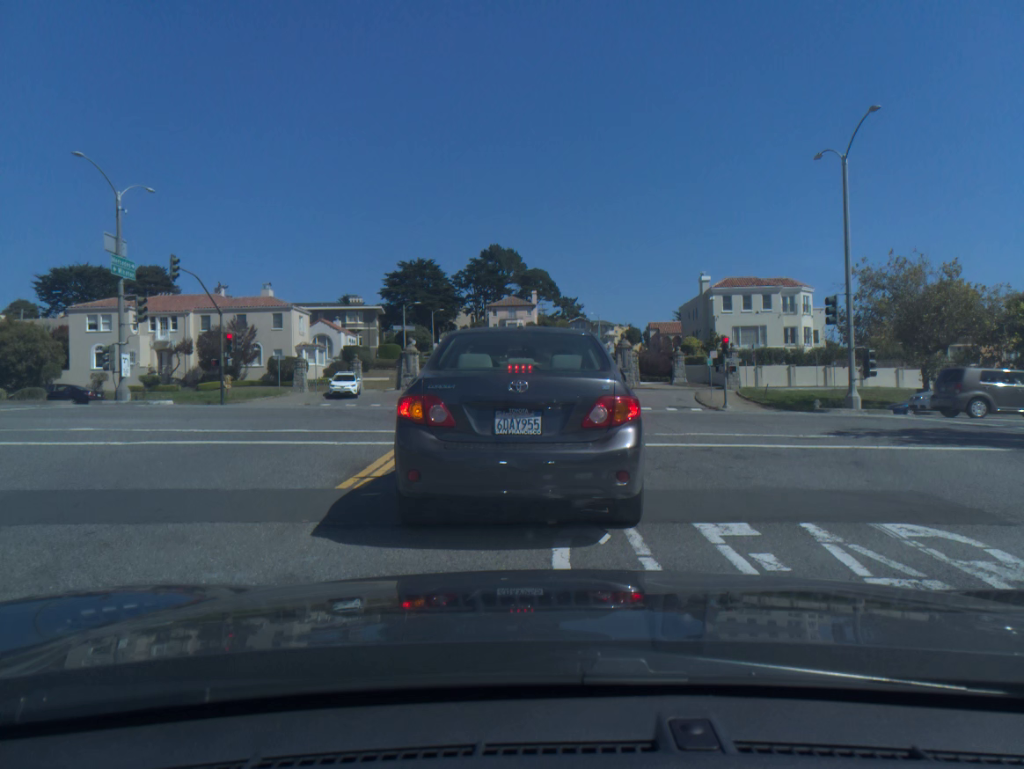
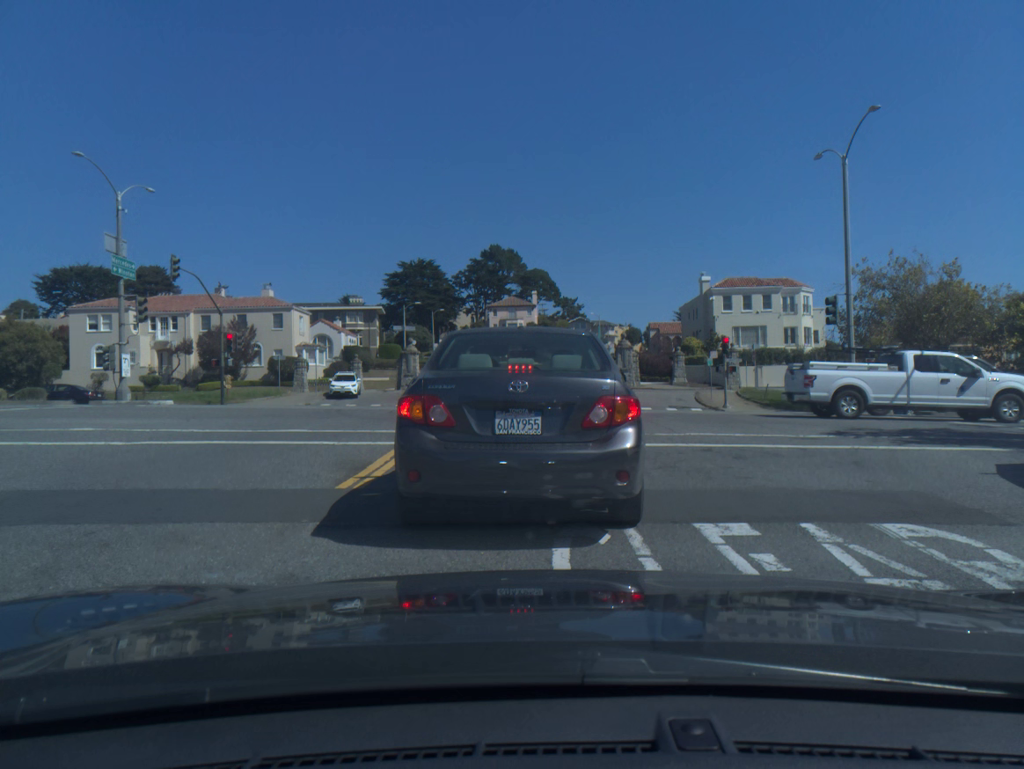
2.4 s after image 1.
(0.0, 0.0) m; 0°
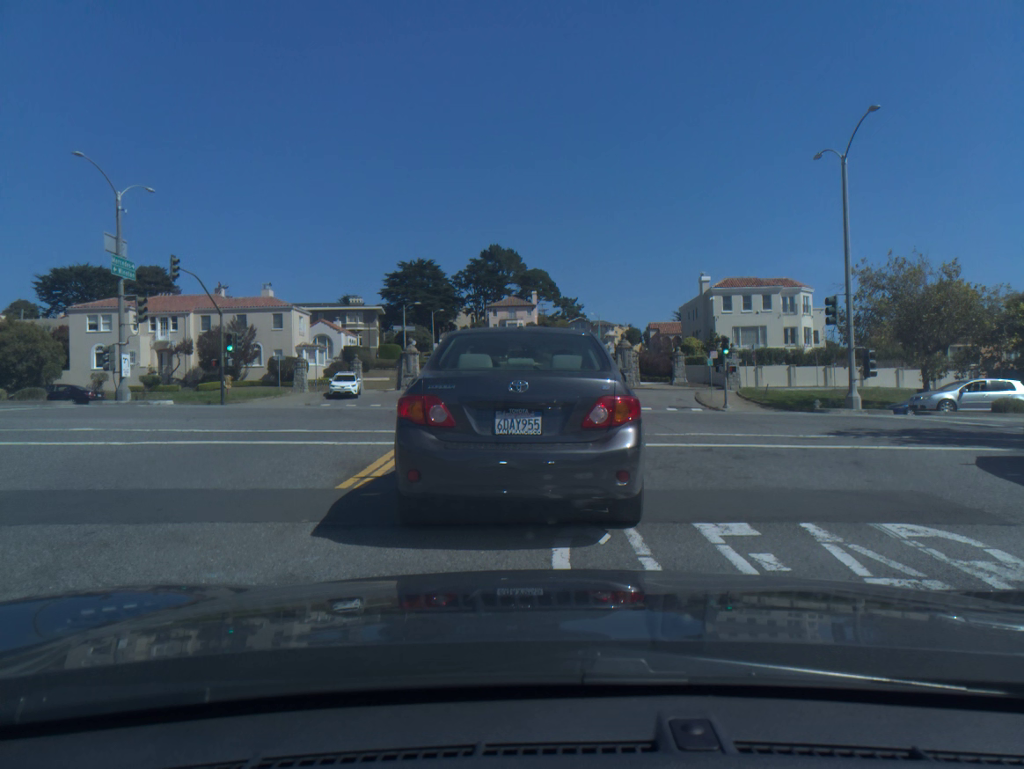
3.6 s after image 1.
(0.0, 0.0) m; 0°
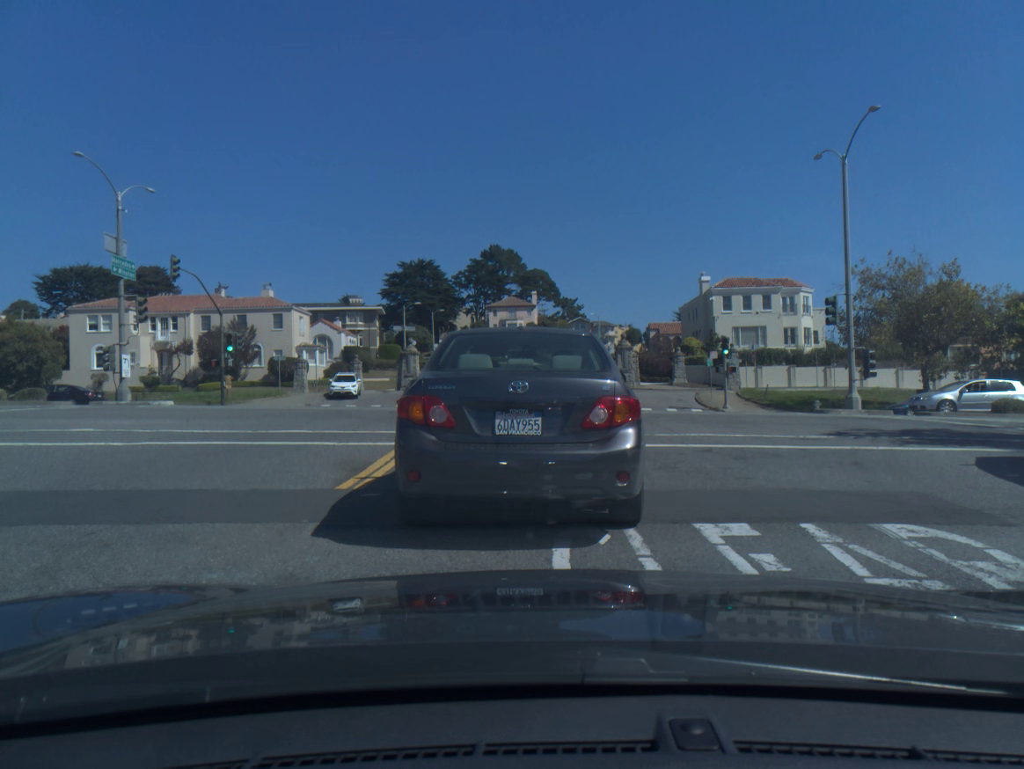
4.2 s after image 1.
(0.0, 0.0) m; 0°
